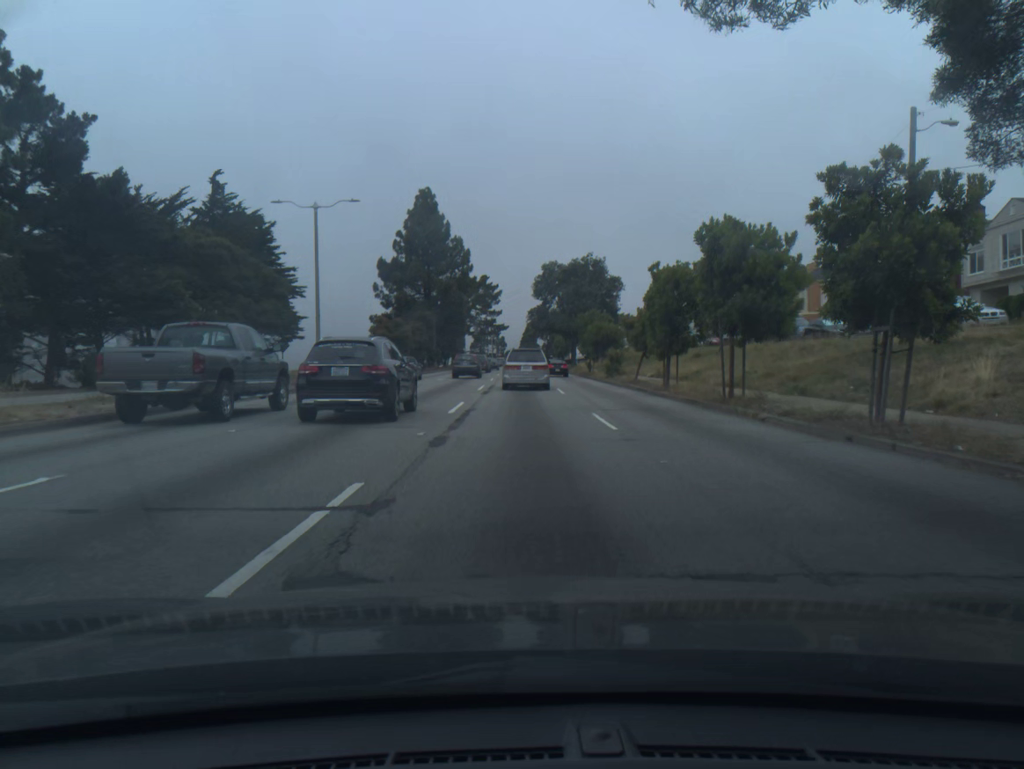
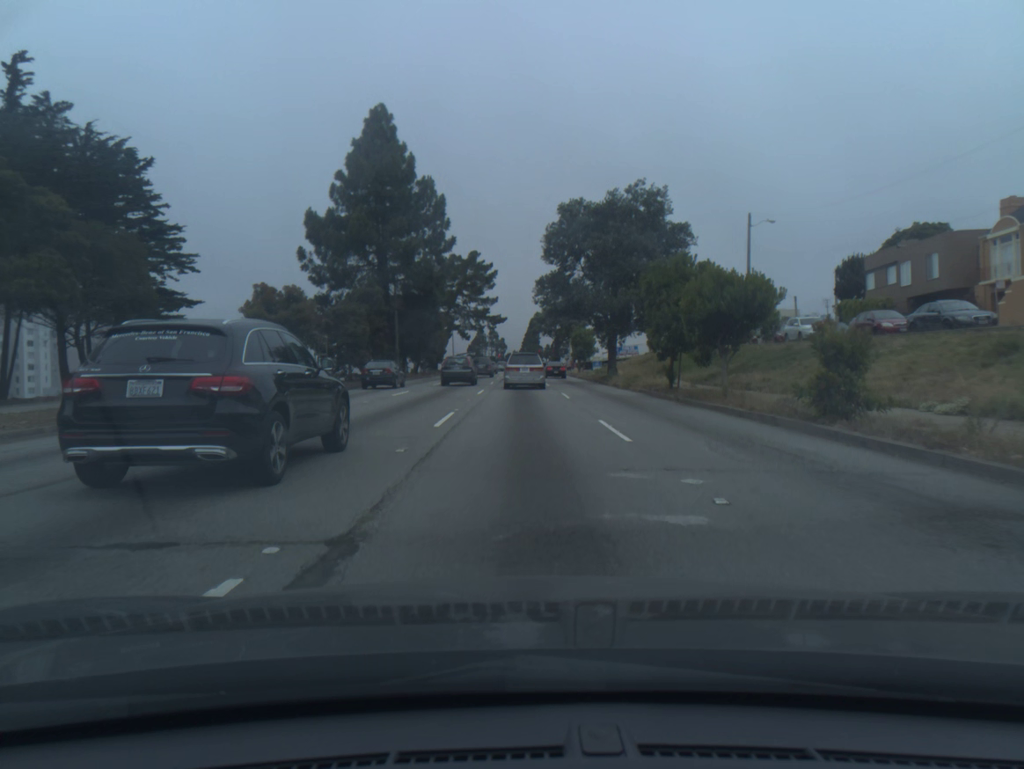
(+0.1, +31.7) m; 0°
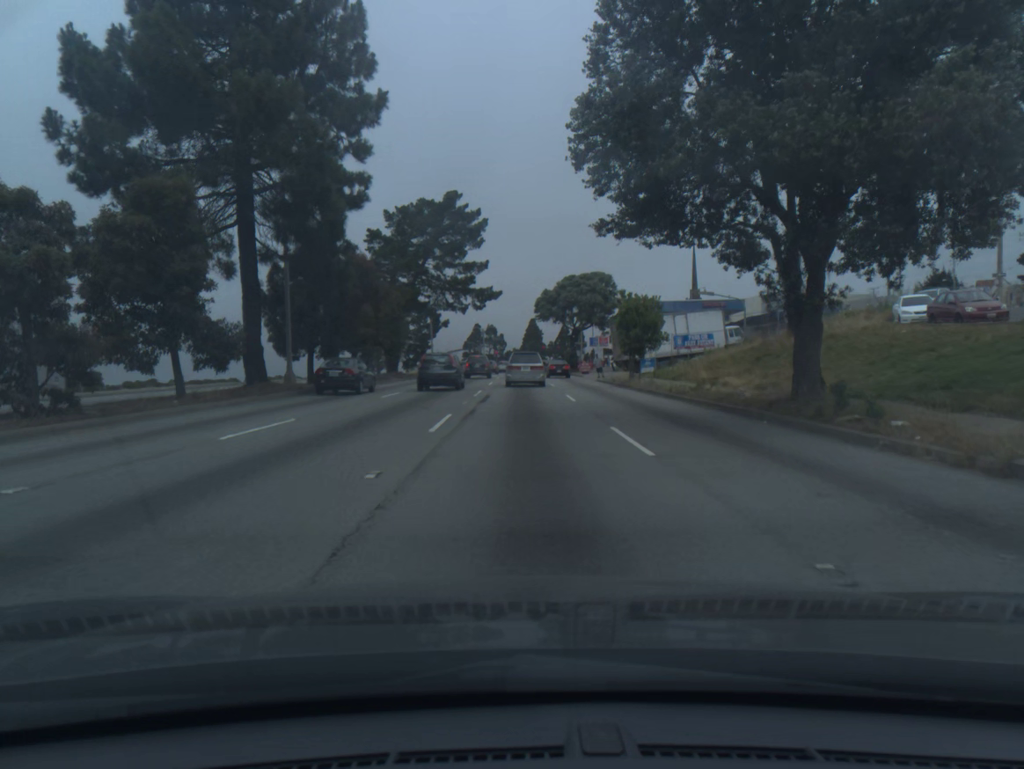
(0.0, +31.8) m; 0°
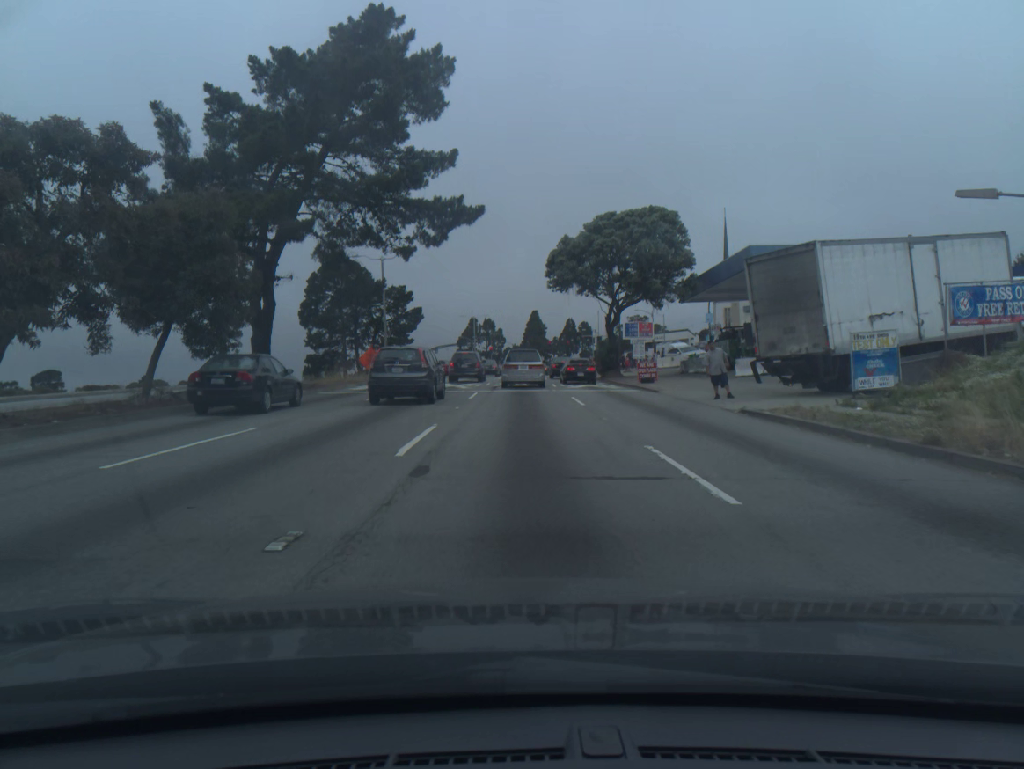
(0.0, +32.5) m; 0°
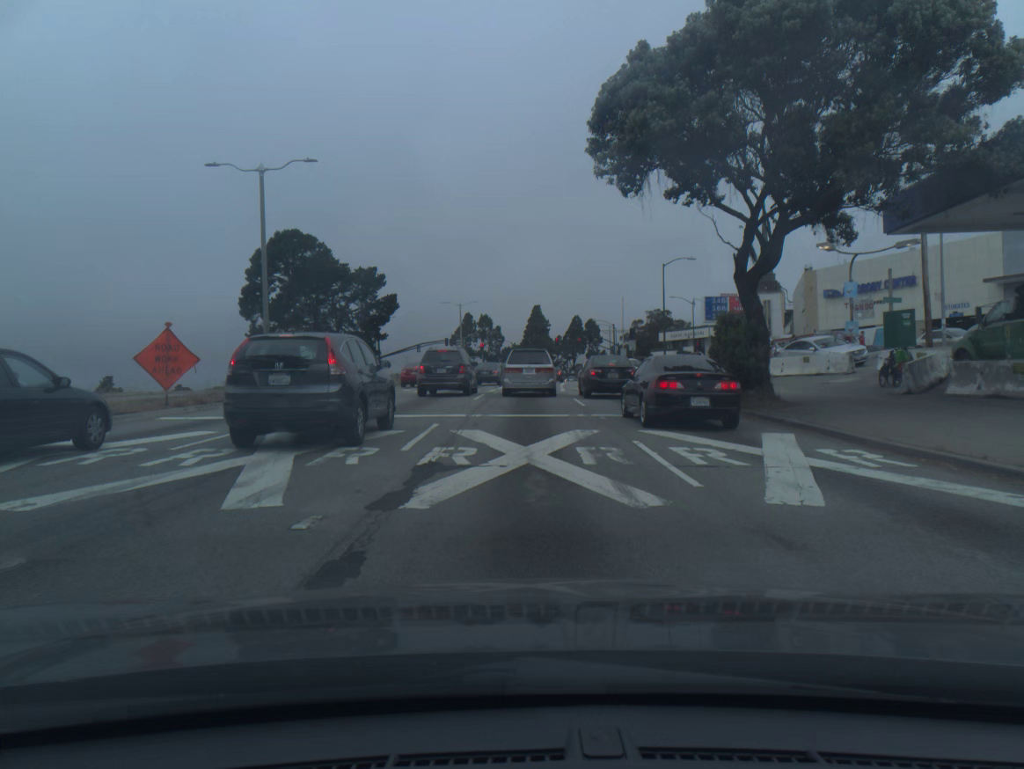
(-0.1, +28.9) m; 0°
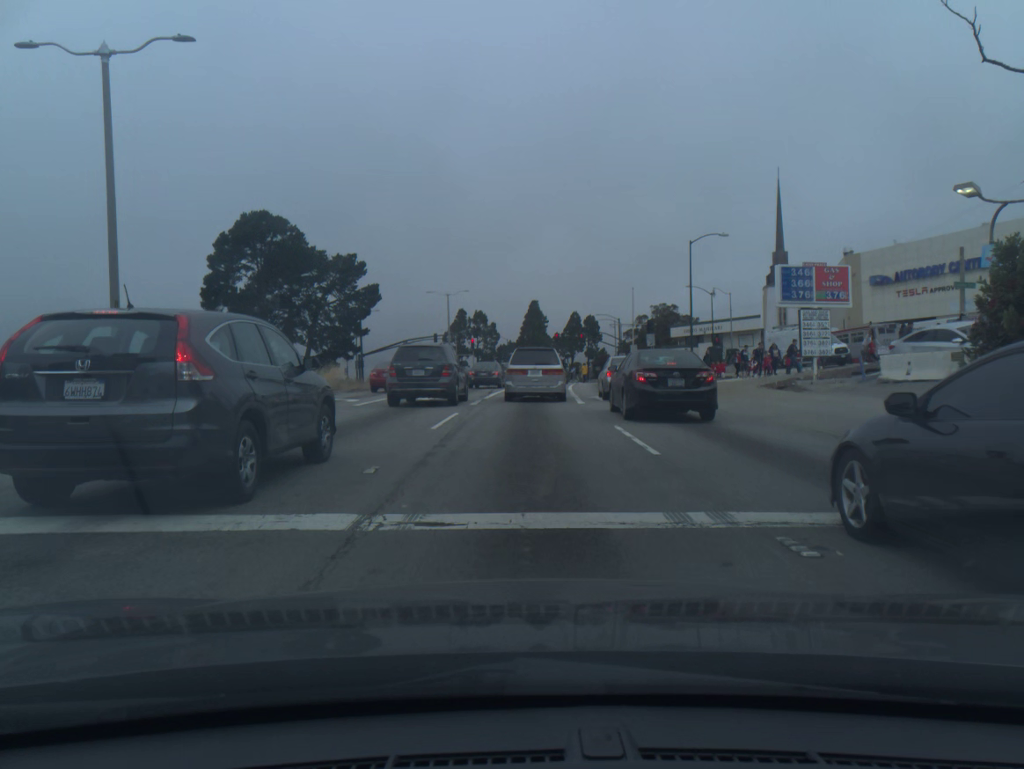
(0.0, +12.0) m; 0°
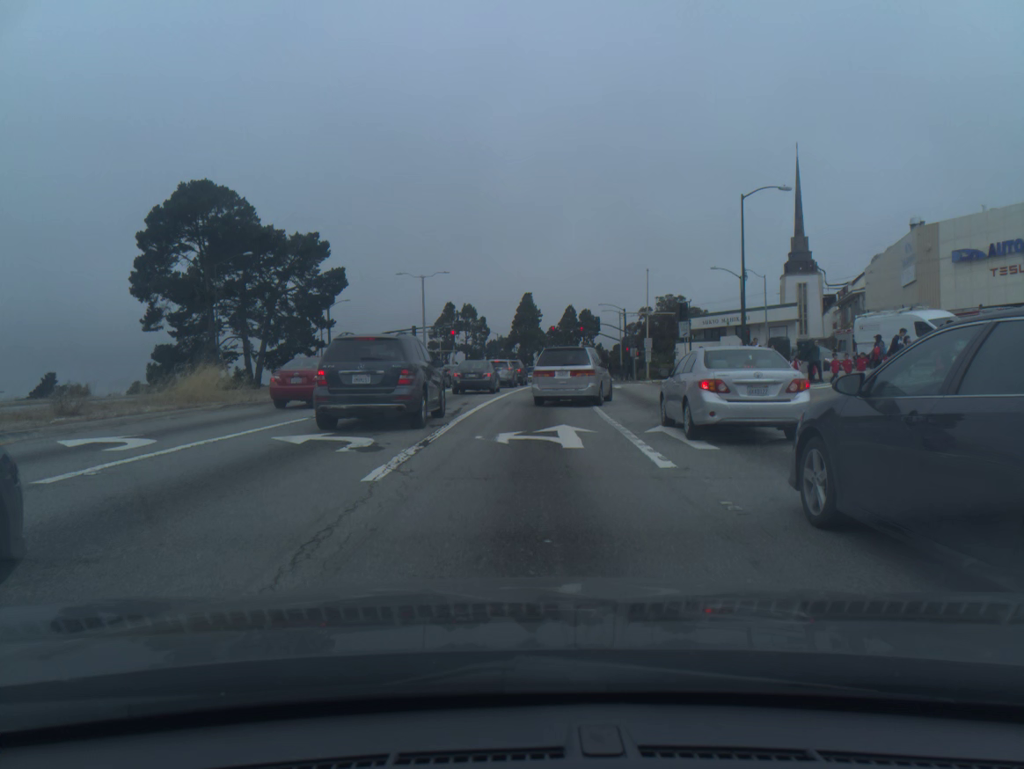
(+0.1, +14.5) m; +1°
